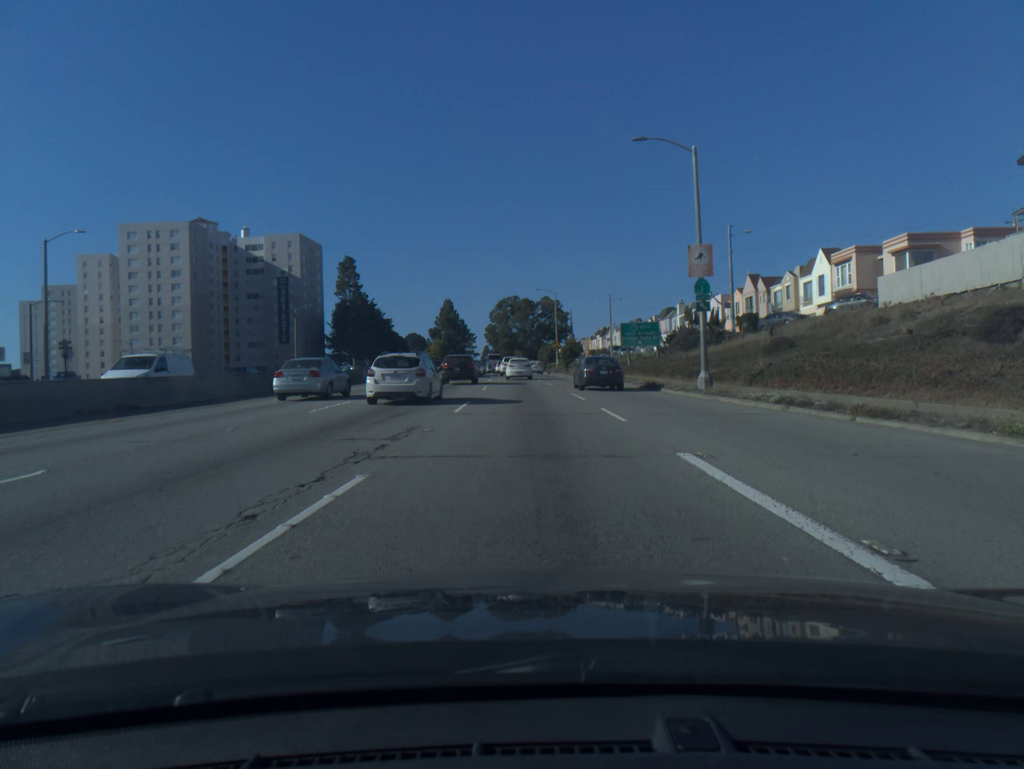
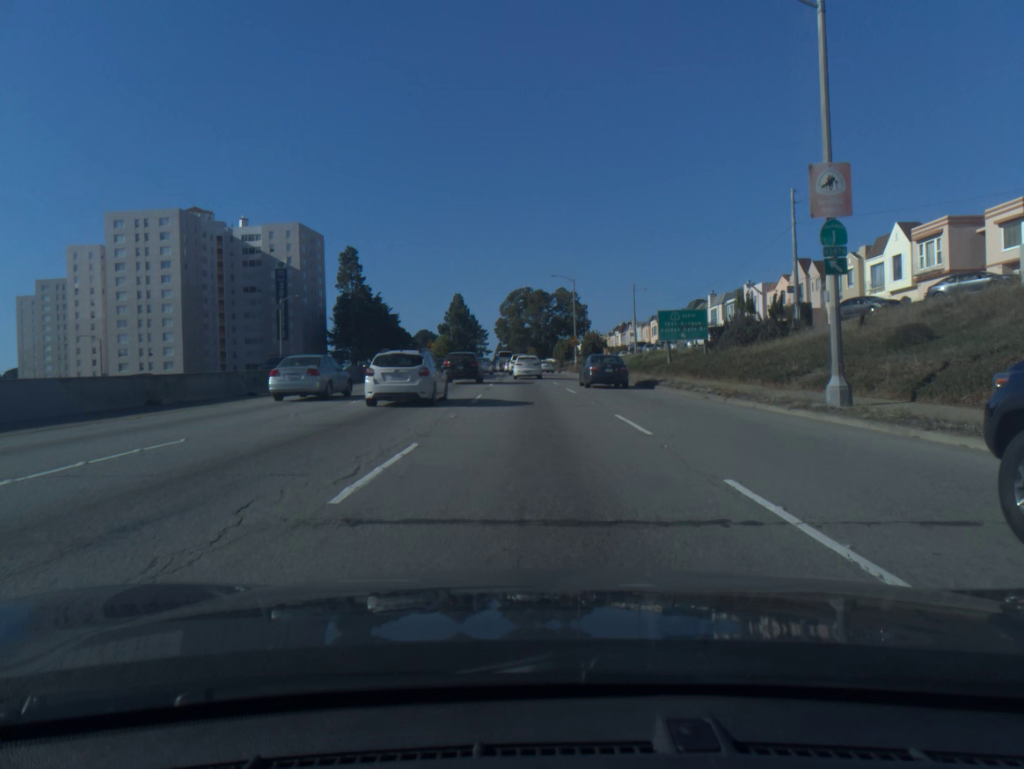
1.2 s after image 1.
(-0.1, +11.9) m; -1°
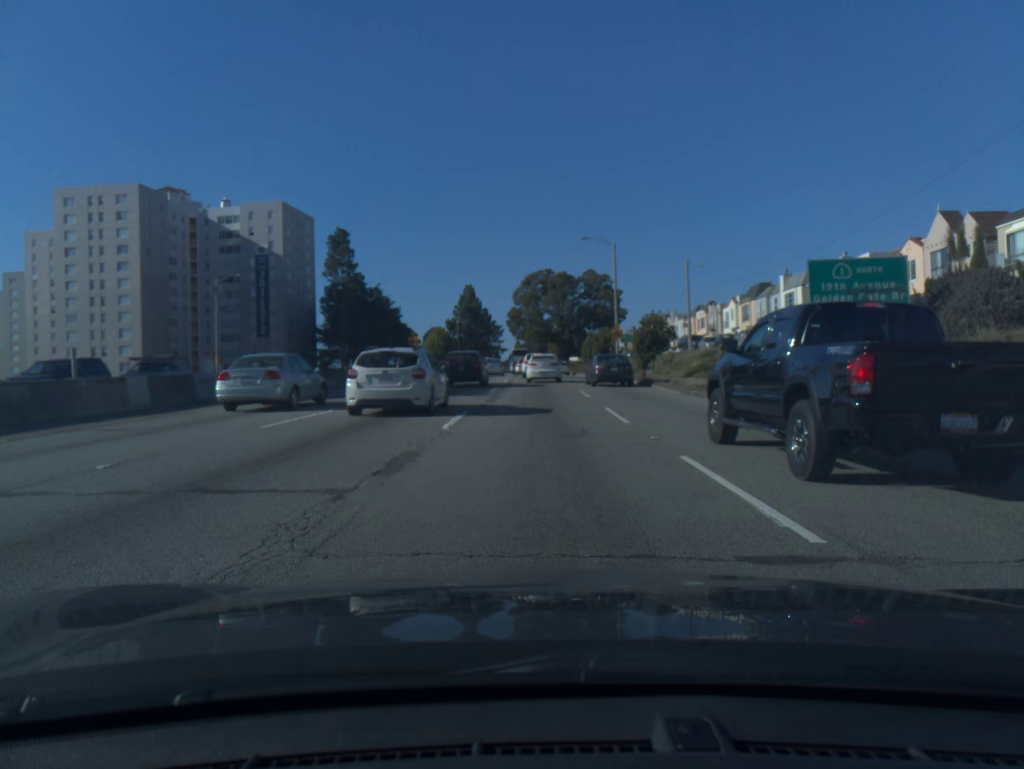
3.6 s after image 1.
(-0.3, +22.9) m; -1°
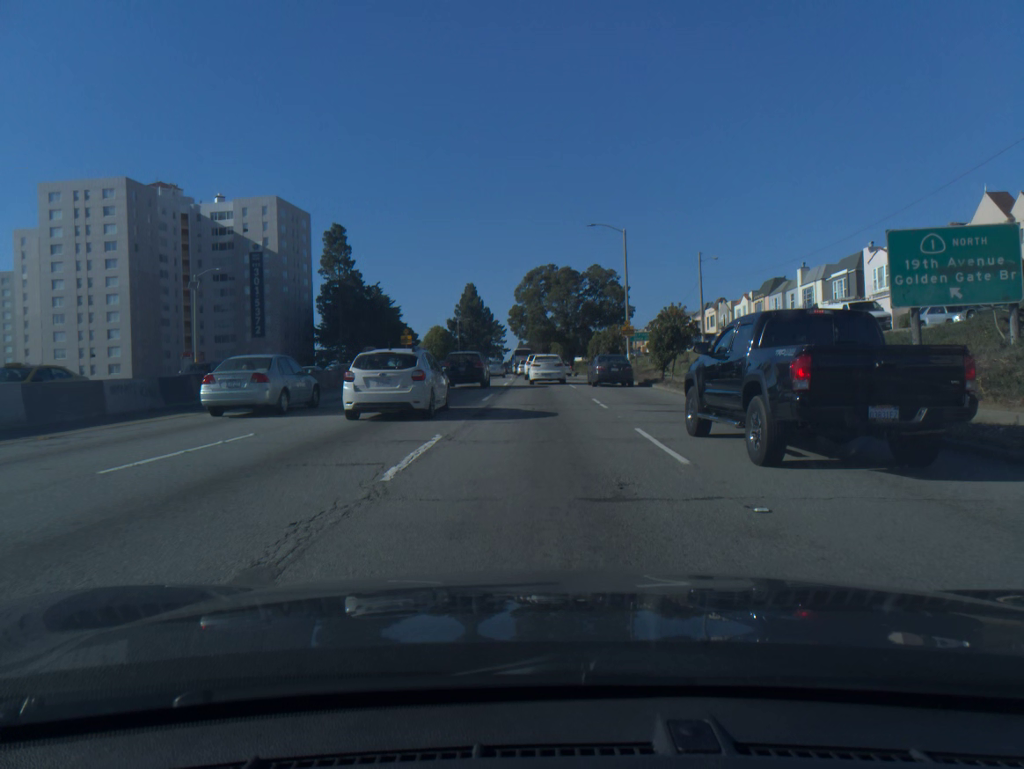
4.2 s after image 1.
(0.0, +5.4) m; 0°
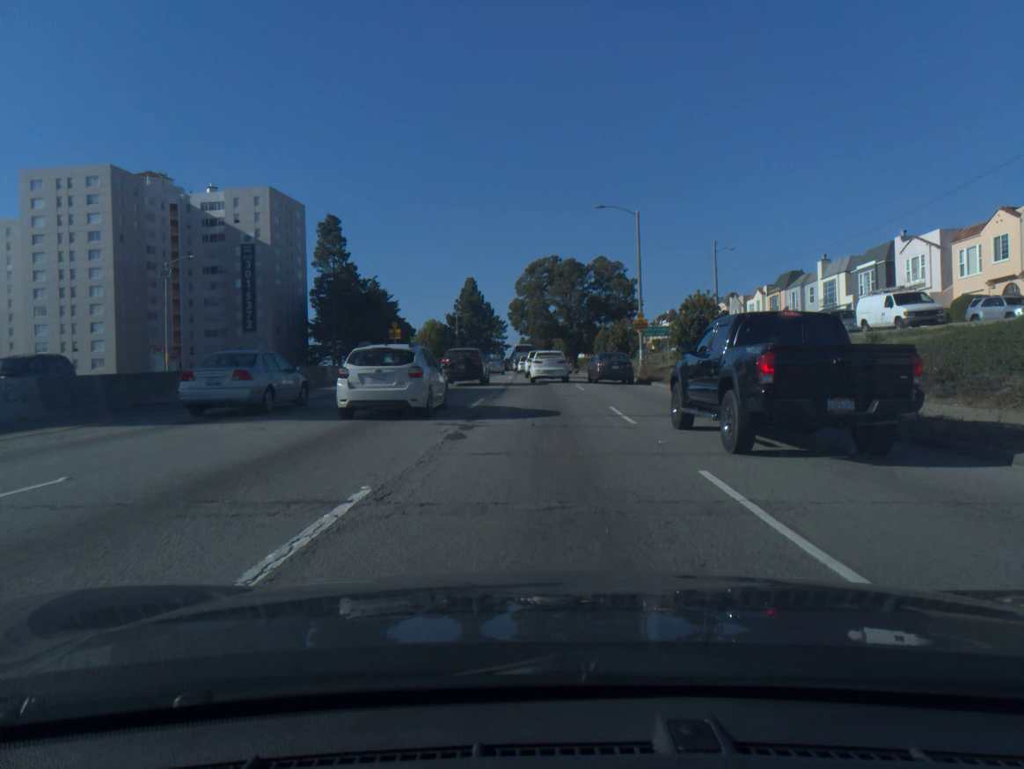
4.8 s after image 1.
(0.0, +5.2) m; 0°
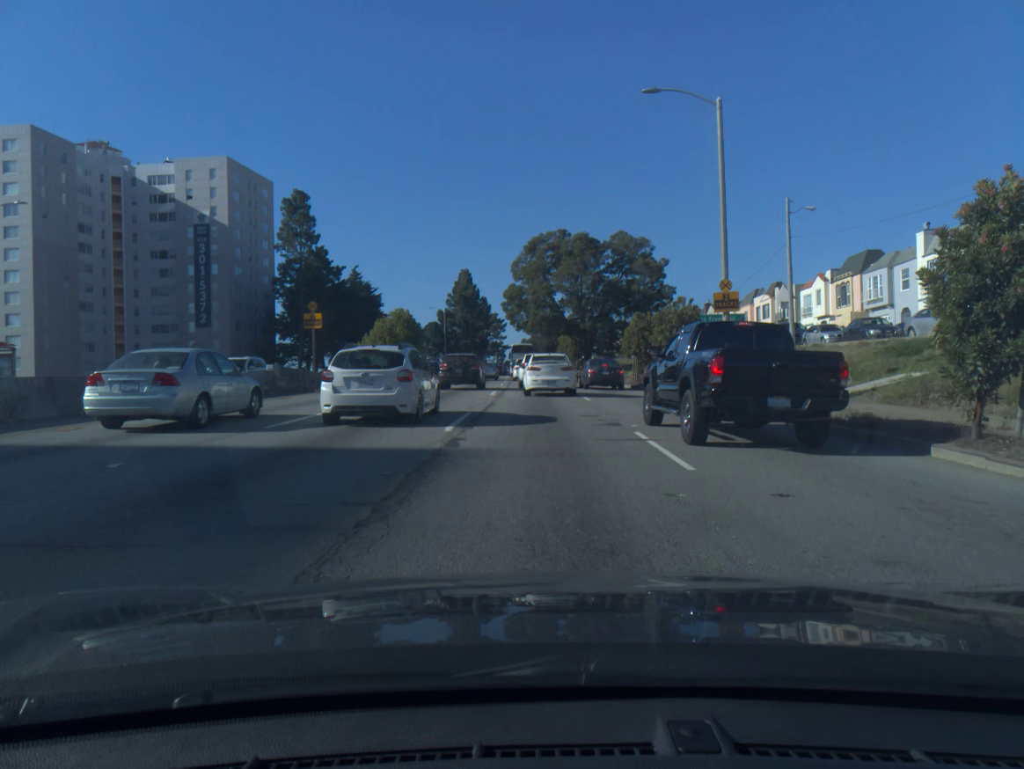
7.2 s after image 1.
(0.0, +19.3) m; 0°
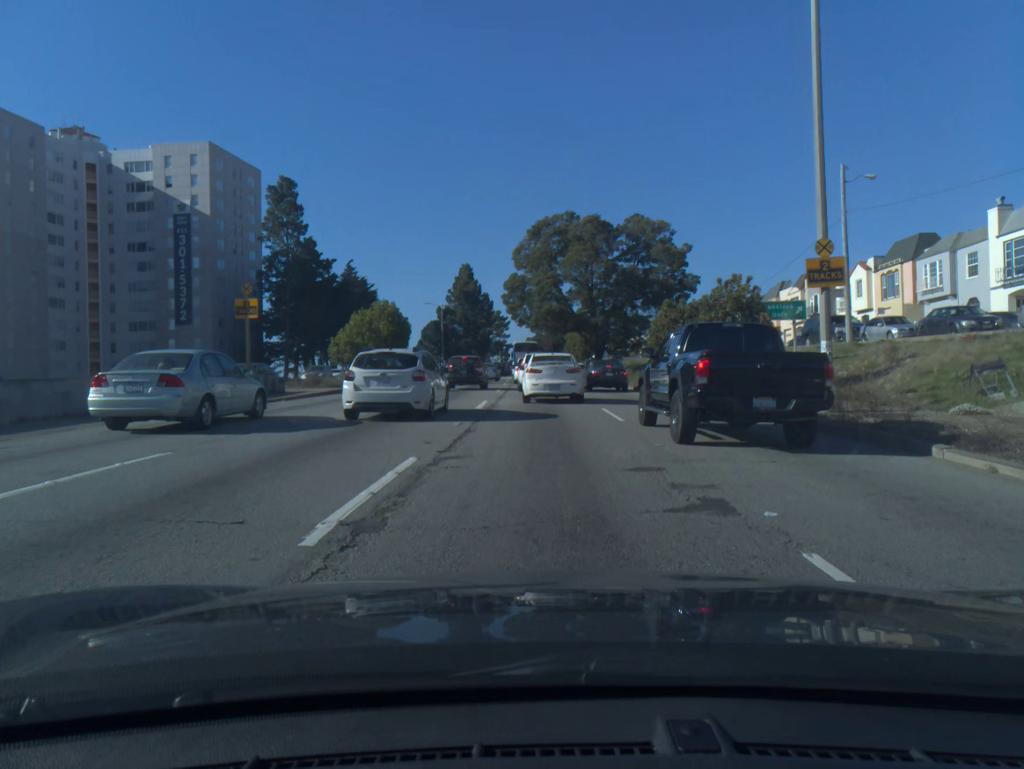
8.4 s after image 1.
(0.0, +8.1) m; 0°
